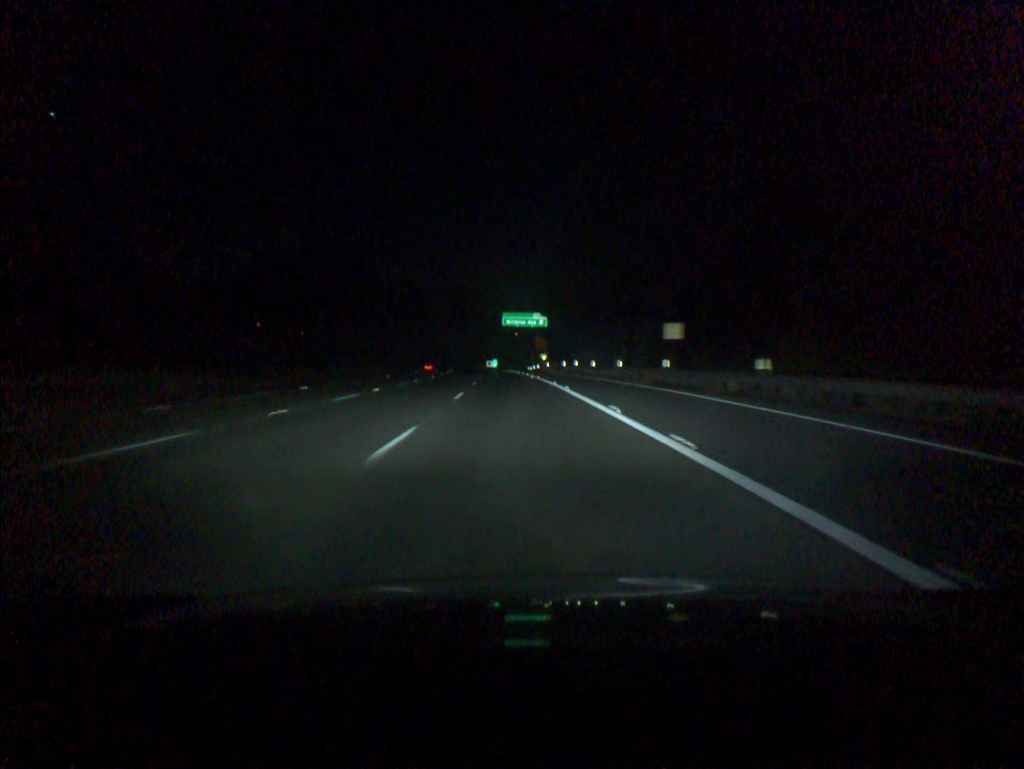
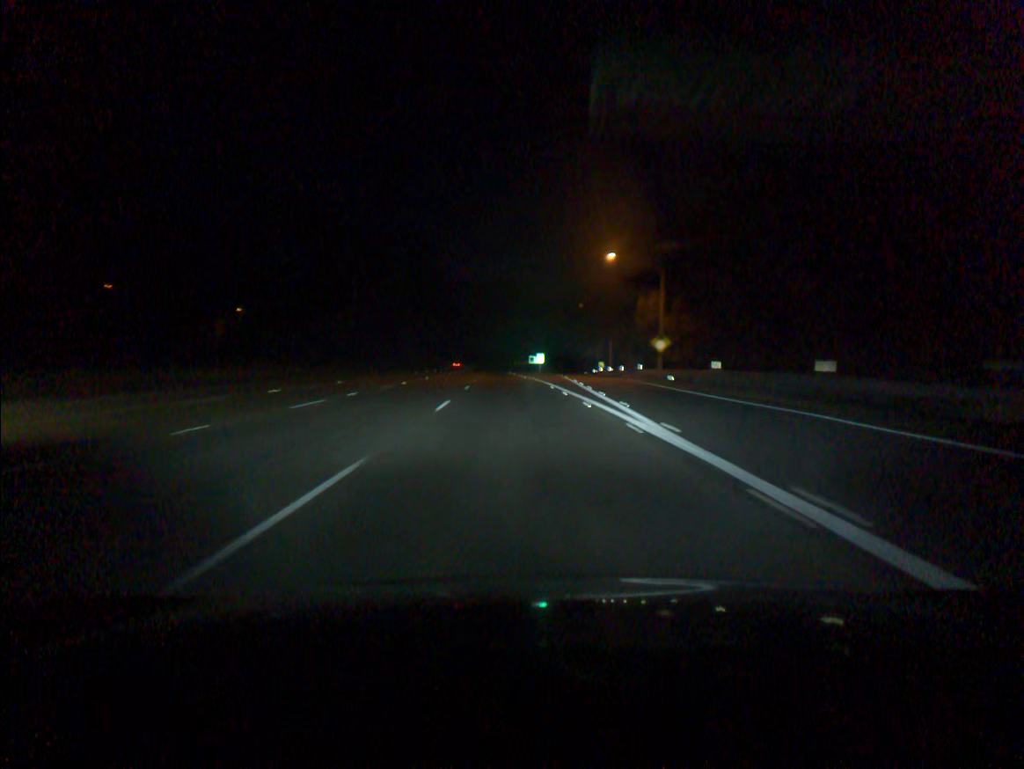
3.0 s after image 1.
(-2.9, +92.2) m; -3°
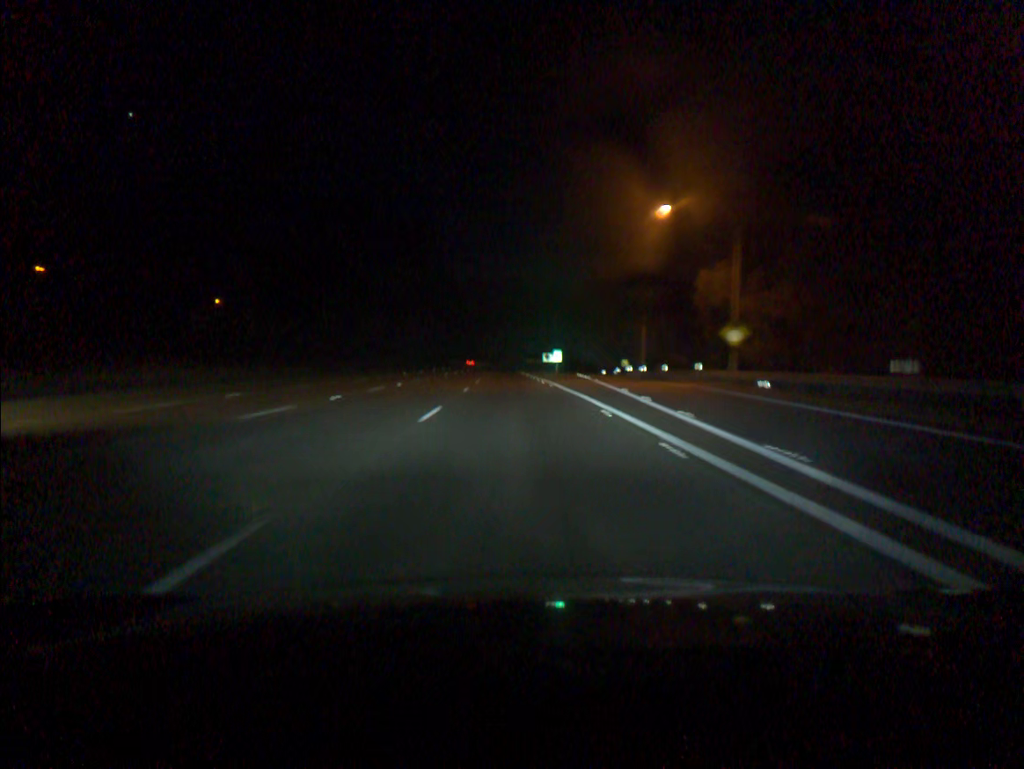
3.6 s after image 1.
(-0.1, +18.5) m; -1°
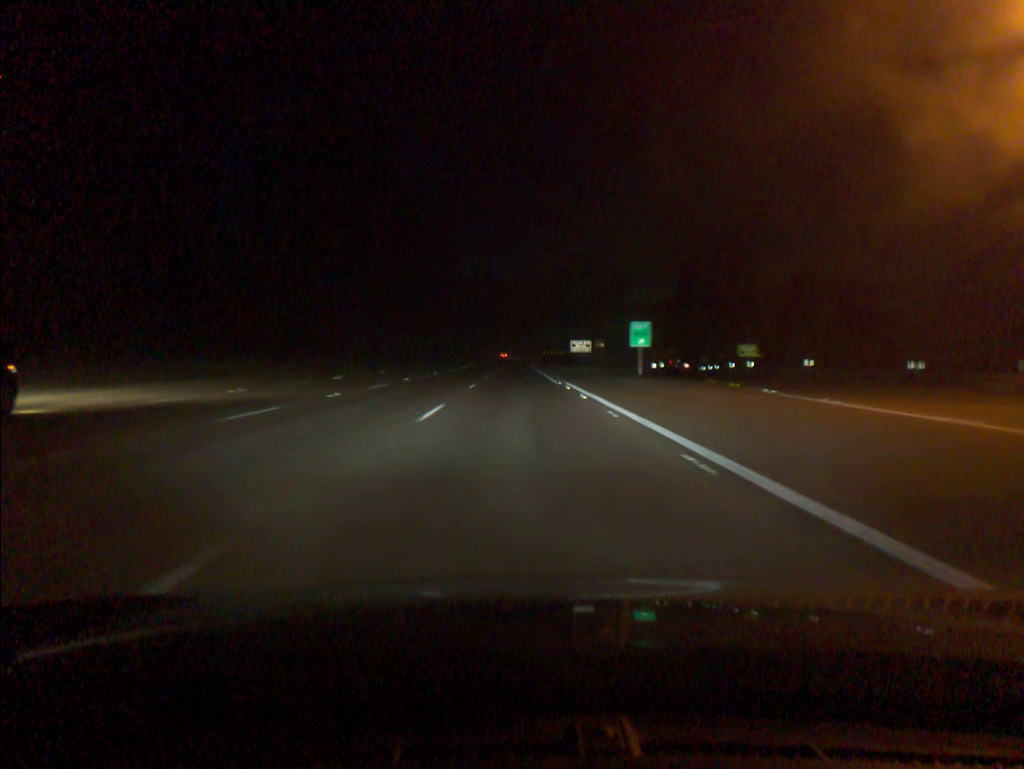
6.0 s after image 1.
(-1.1, +74.0) m; -1°
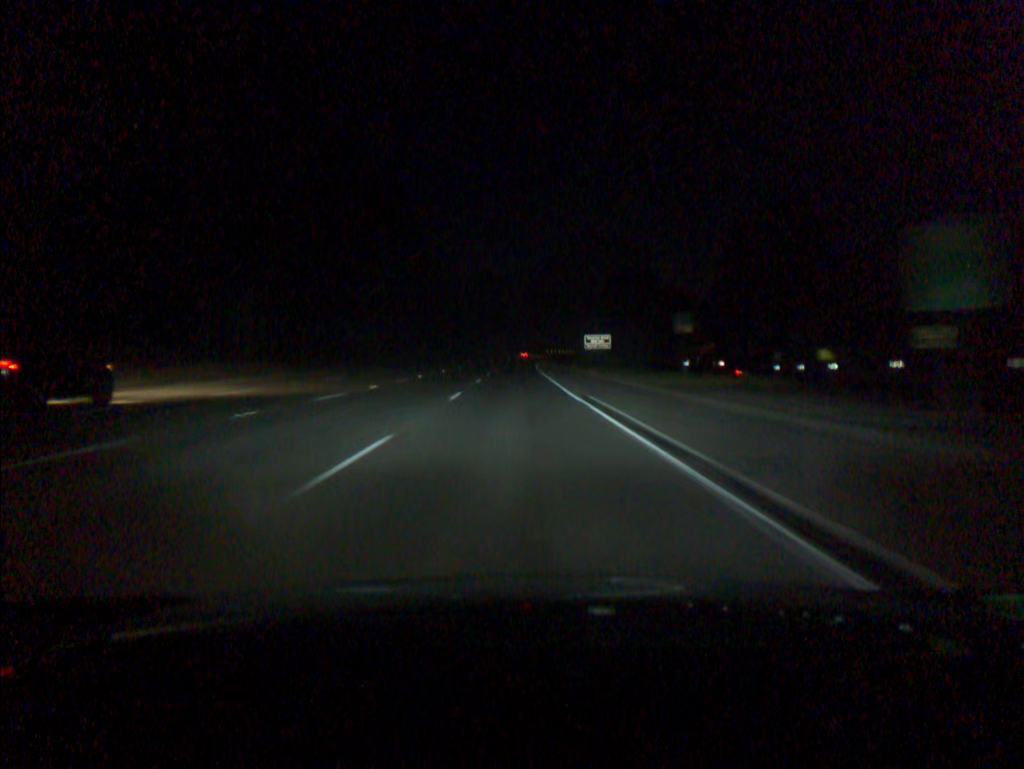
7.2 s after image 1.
(0.0, +36.9) m; 0°
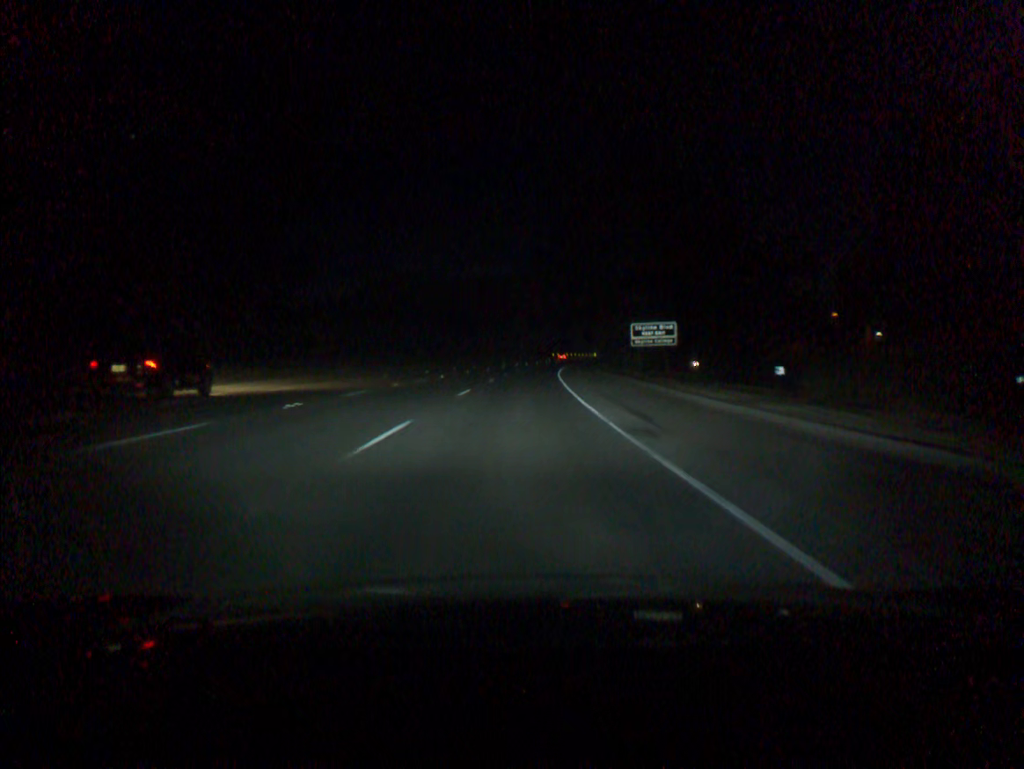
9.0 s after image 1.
(-0.1, +55.1) m; 0°
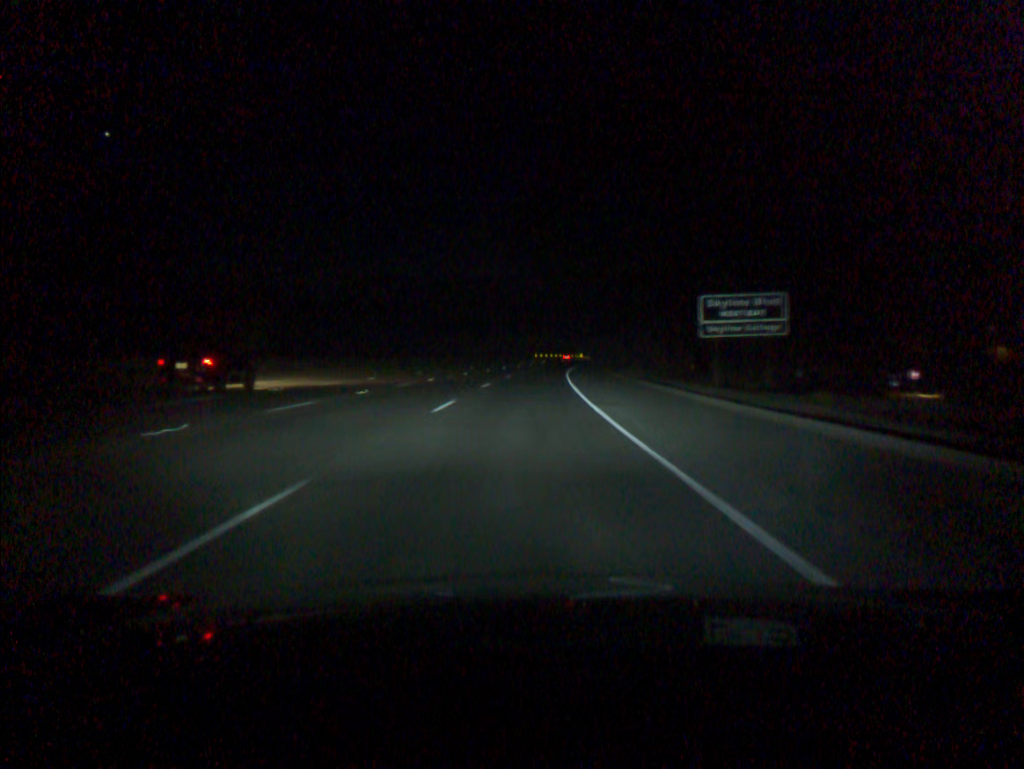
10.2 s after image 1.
(+0.4, +36.6) m; +1°
